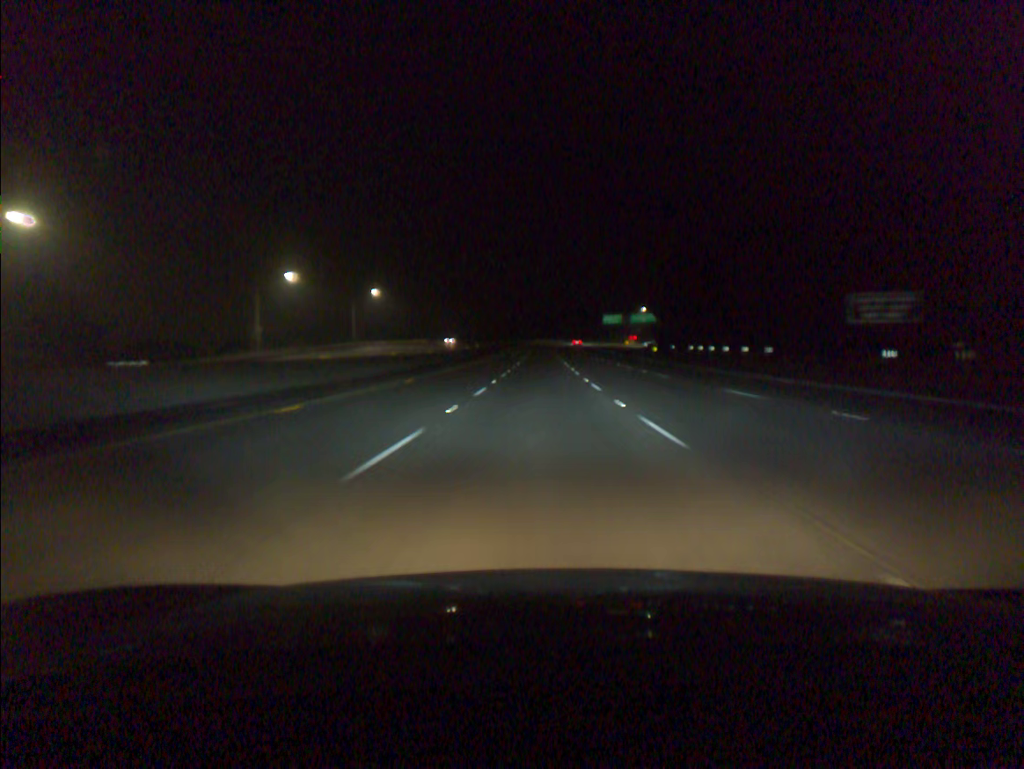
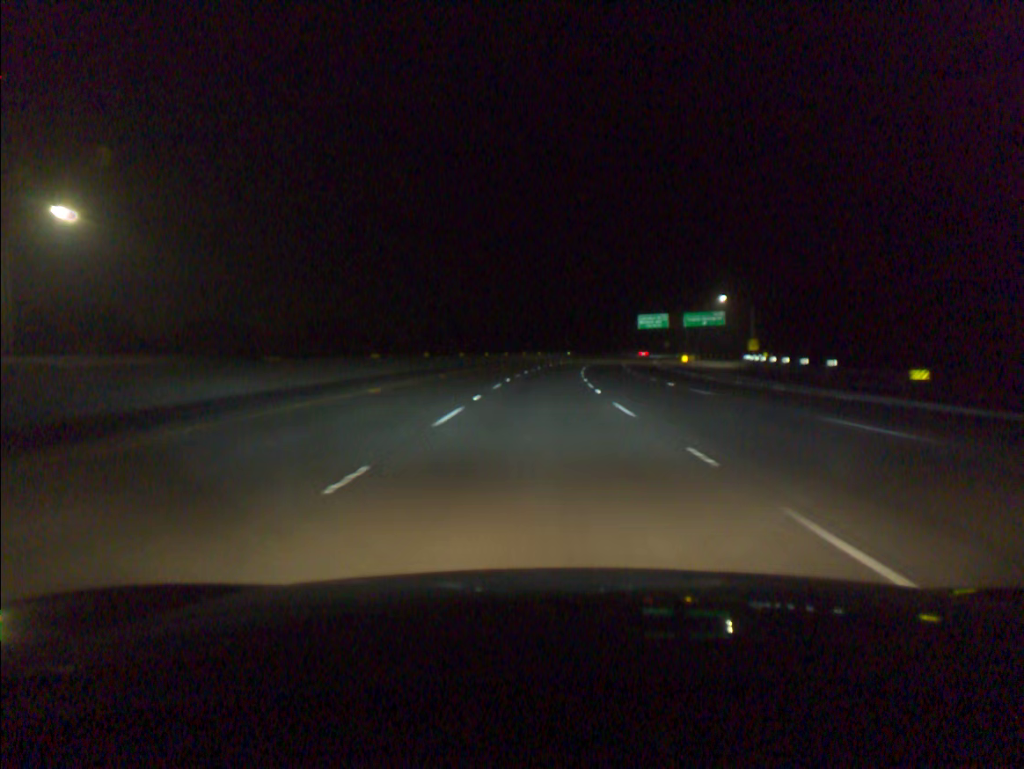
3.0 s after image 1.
(0.0, +93.9) m; 0°
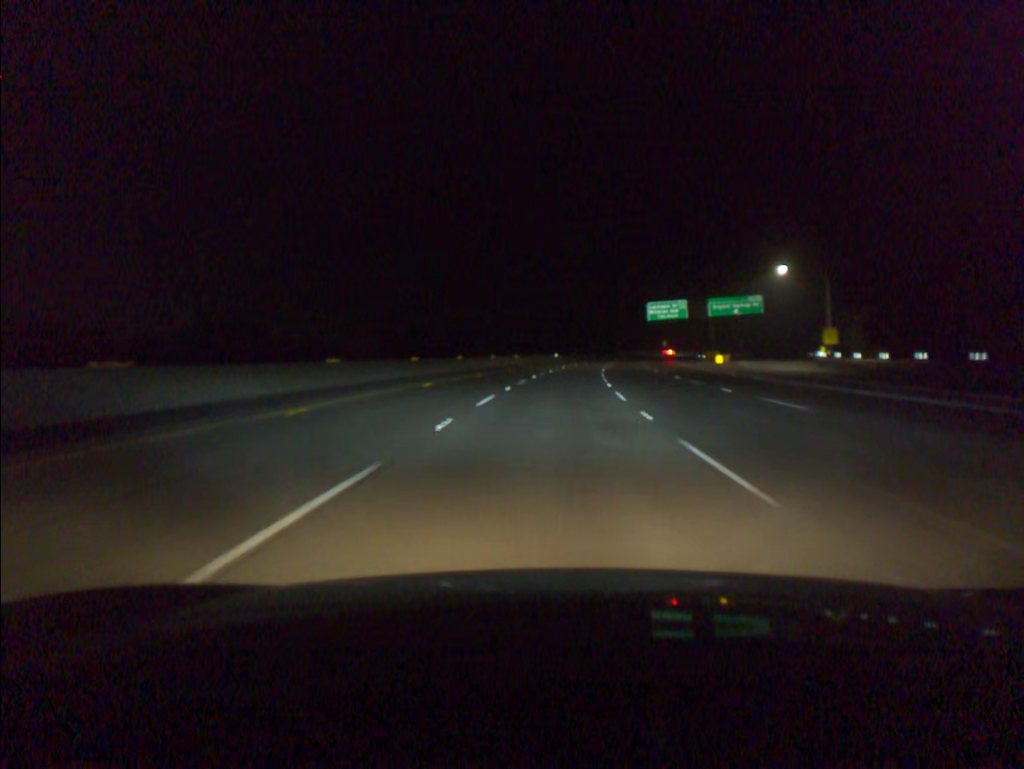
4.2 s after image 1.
(+0.3, +37.6) m; +1°
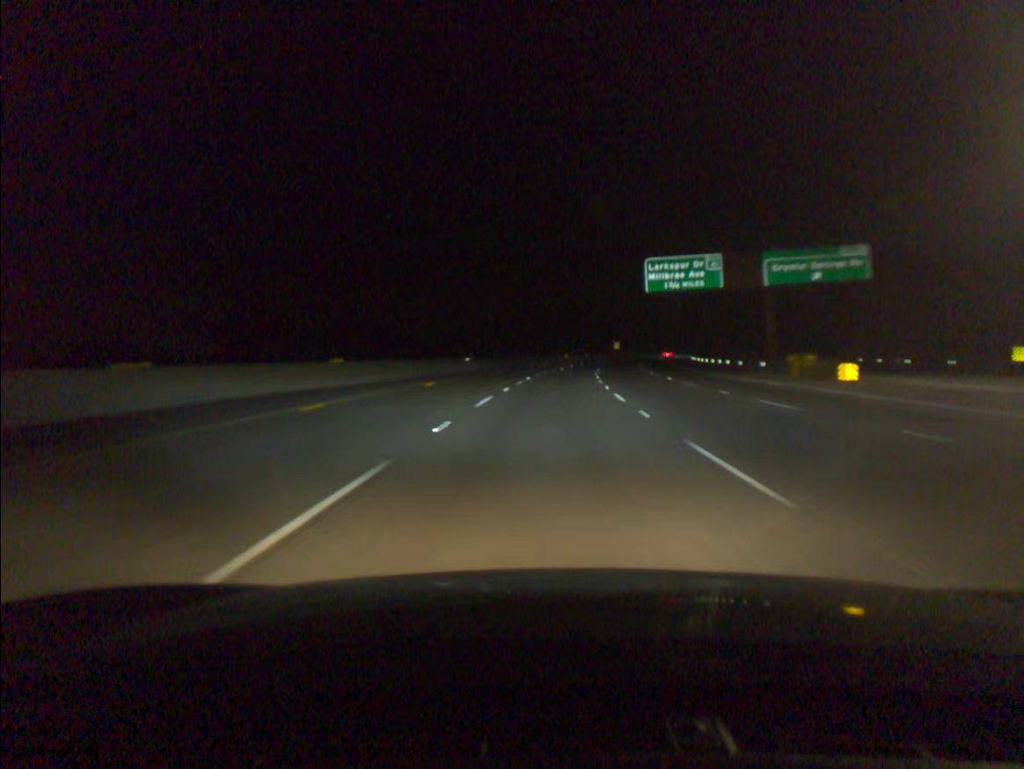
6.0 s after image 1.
(+2.4, +56.6) m; +5°
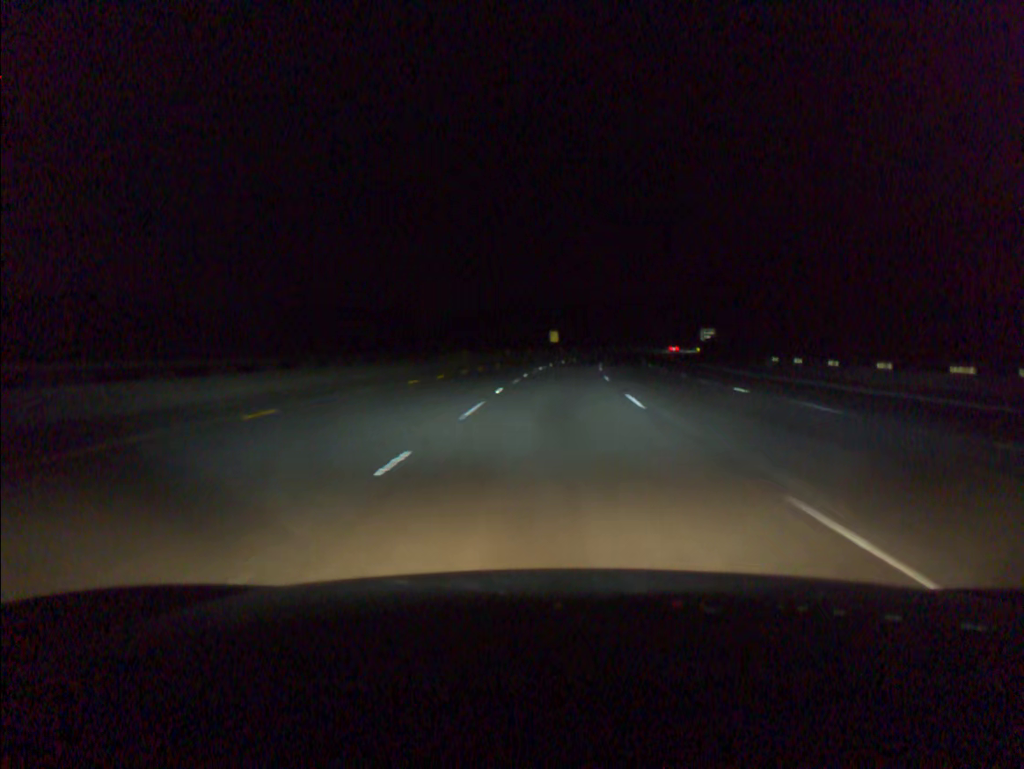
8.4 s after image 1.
(+3.9, +76.0) m; +6°
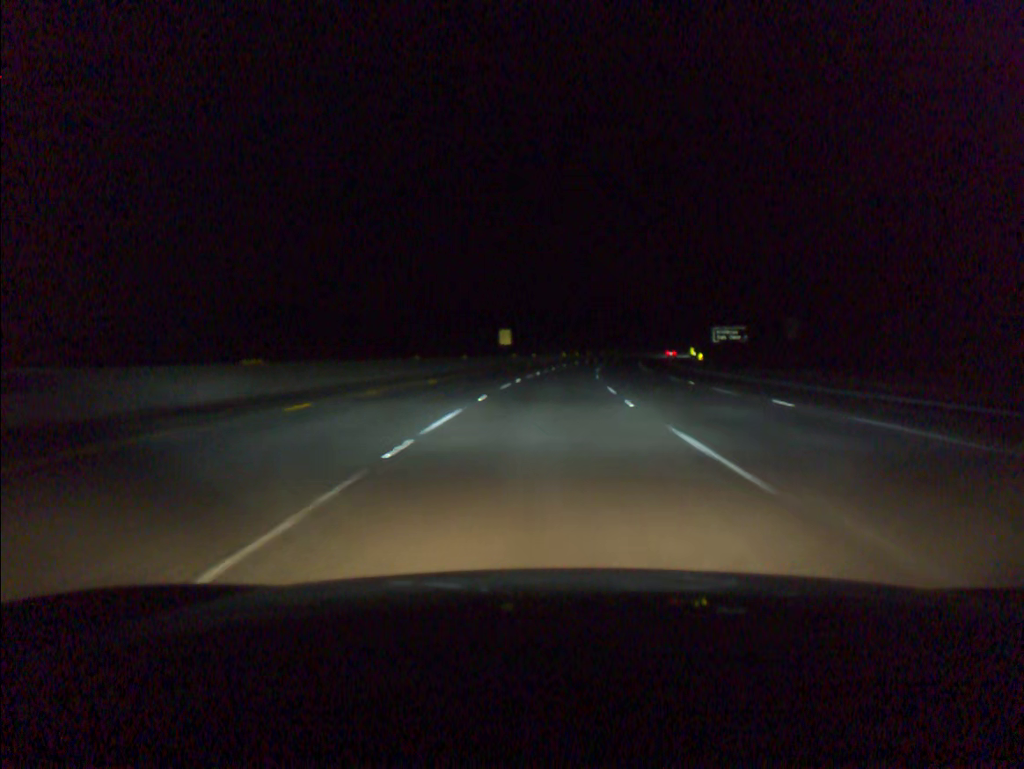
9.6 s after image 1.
(+1.1, +38.2) m; +3°
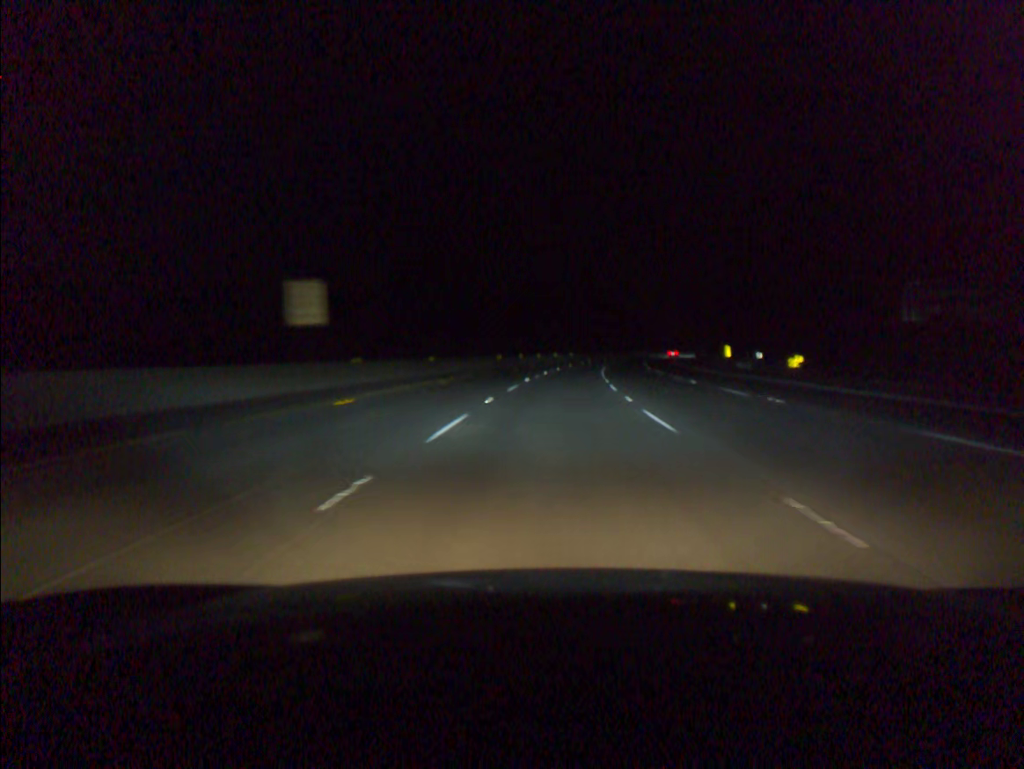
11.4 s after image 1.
(+2.1, +57.2) m; +4°
